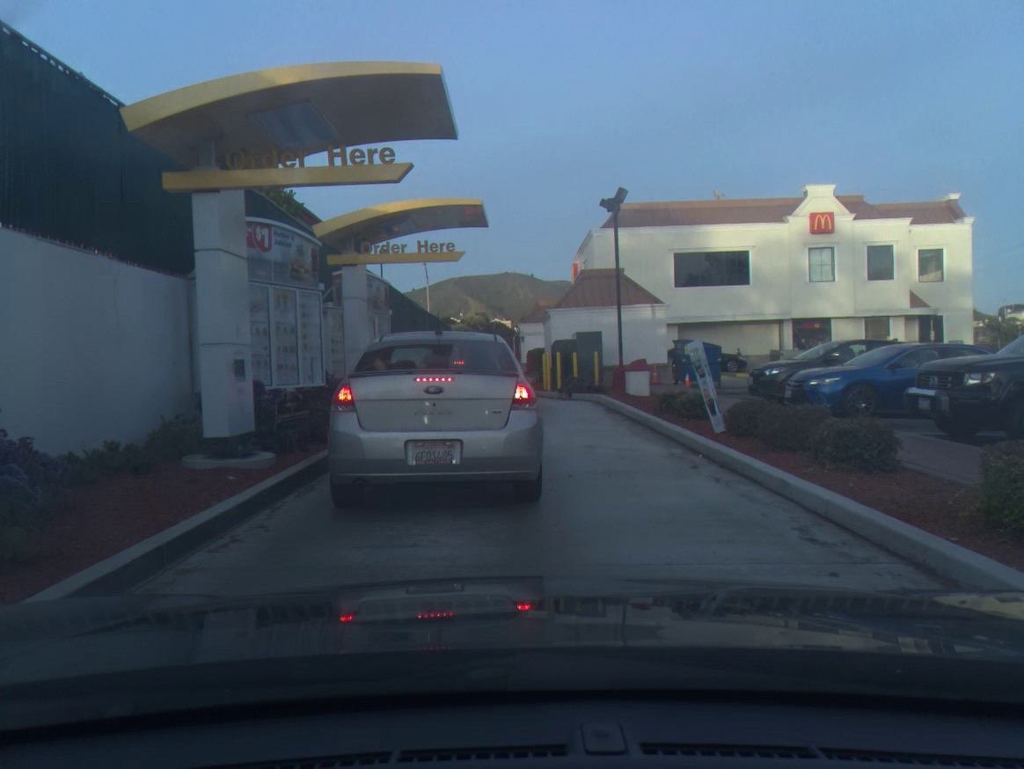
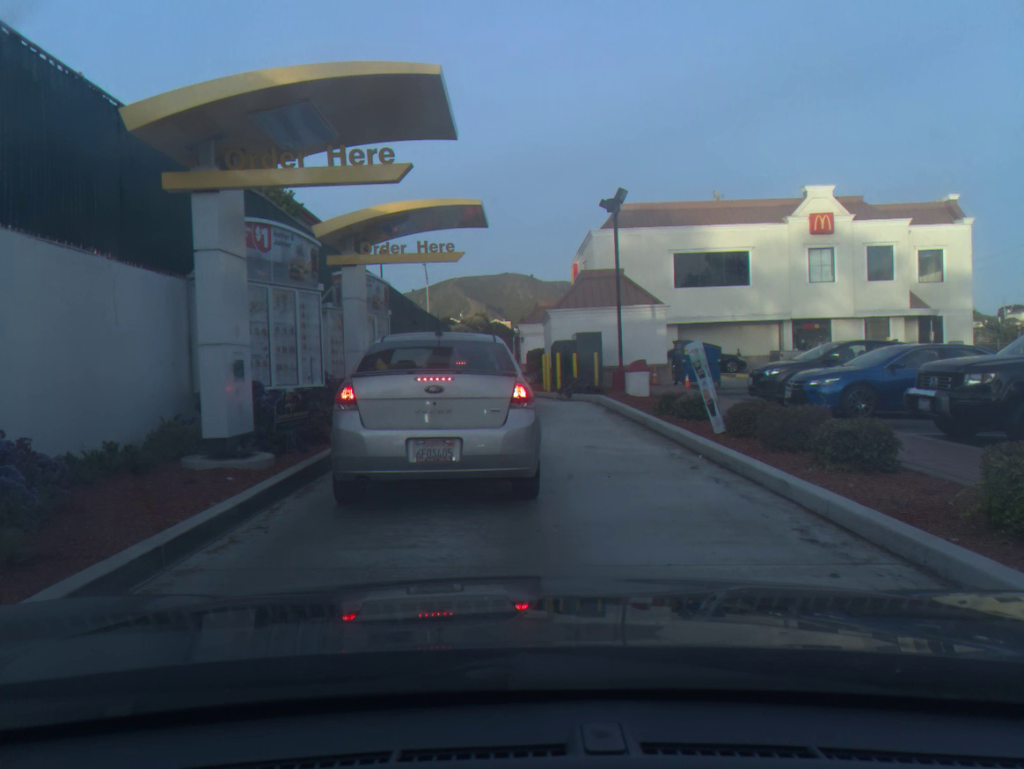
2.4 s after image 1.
(0.0, 0.0) m; 0°
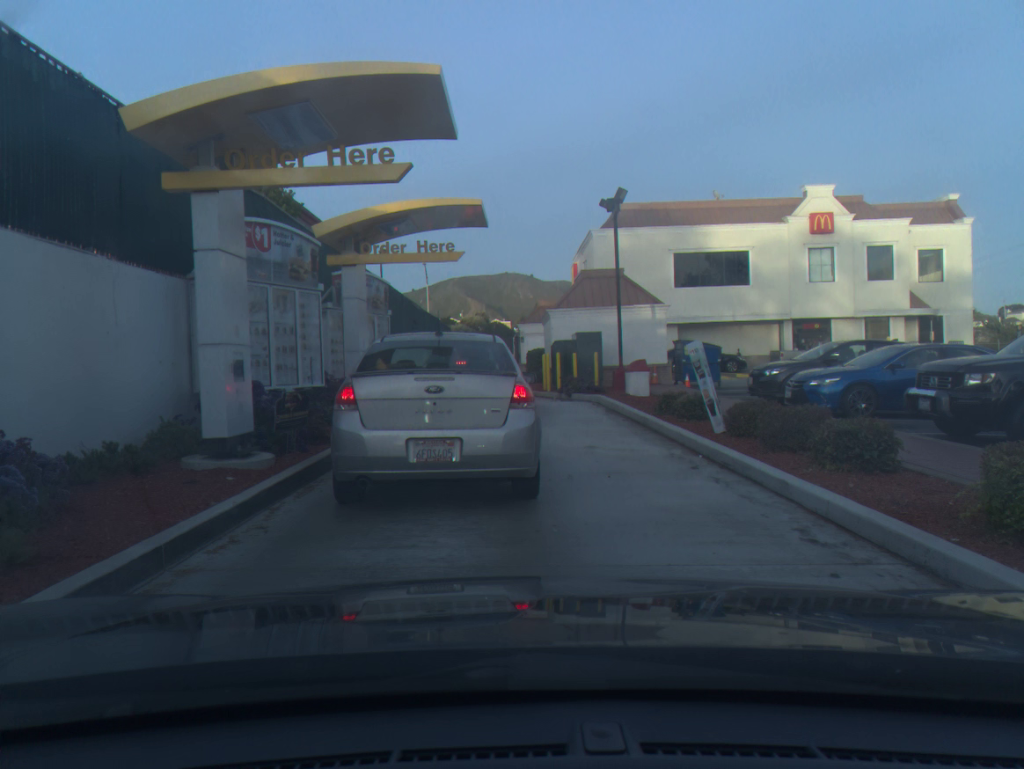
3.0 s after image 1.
(0.0, 0.0) m; 0°
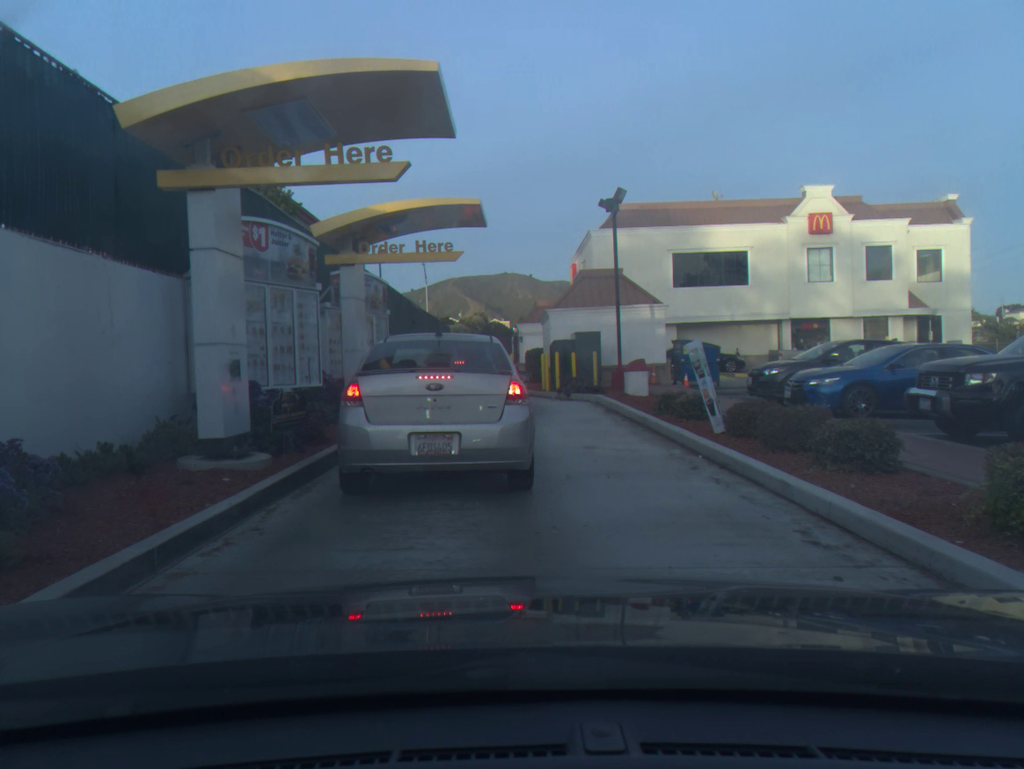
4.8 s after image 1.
(0.0, +0.1) m; 0°
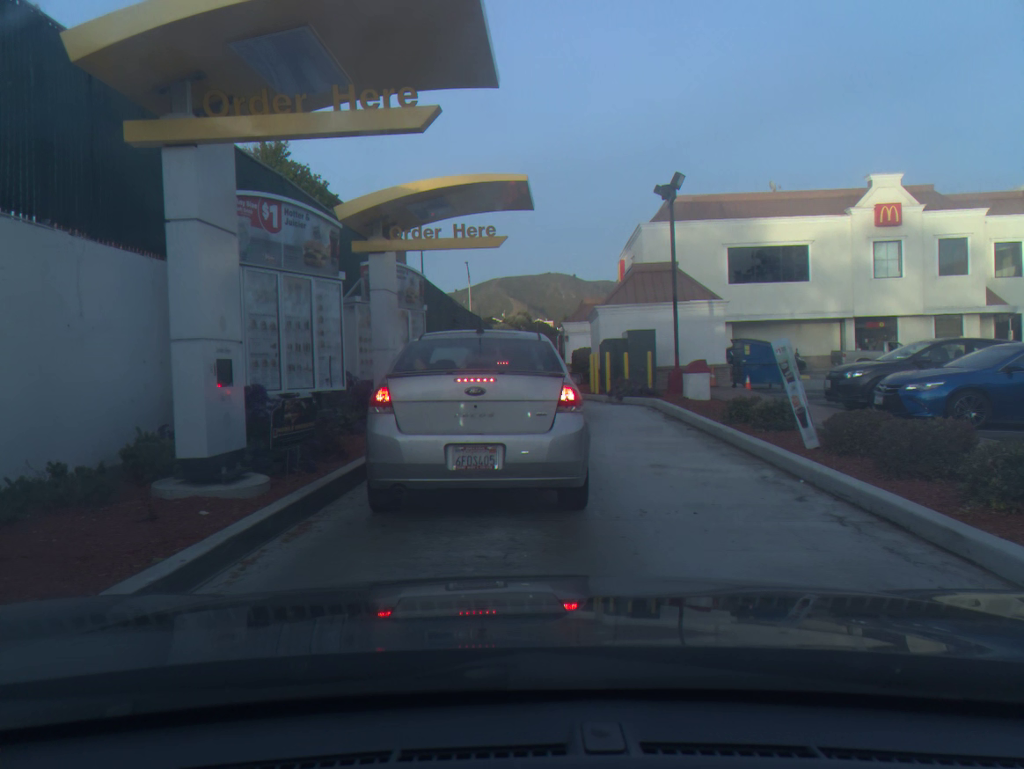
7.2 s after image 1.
(-0.1, +1.7) m; -3°
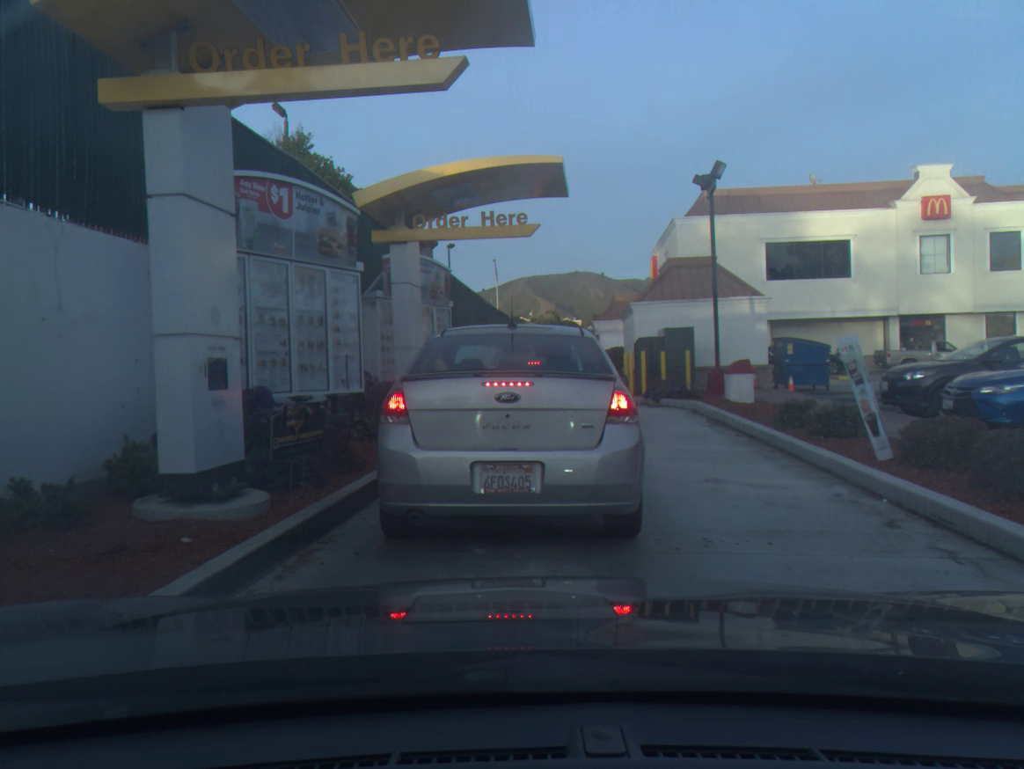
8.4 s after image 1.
(-0.1, +1.0) m; -2°
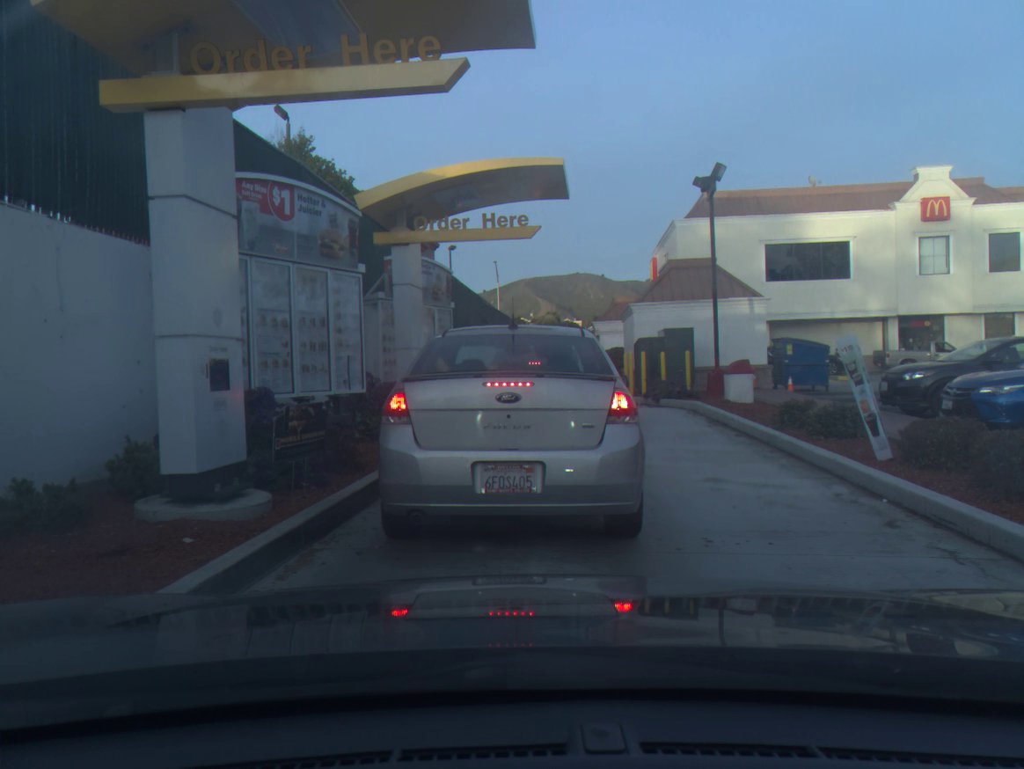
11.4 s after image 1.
(0.0, 0.0) m; 0°
